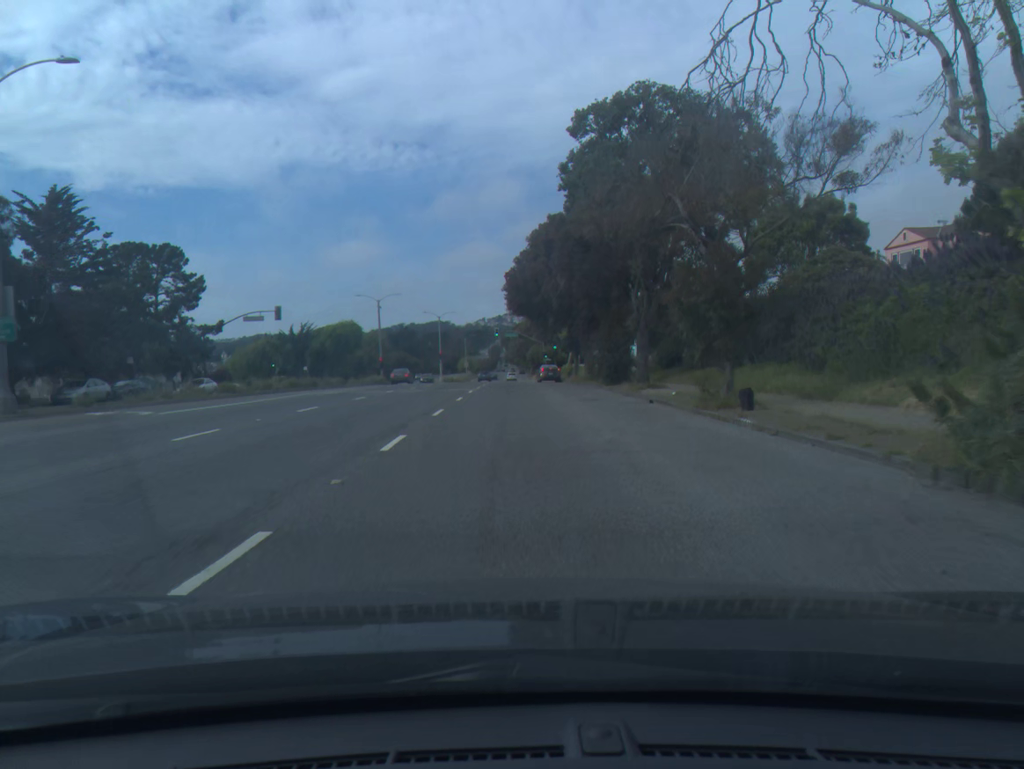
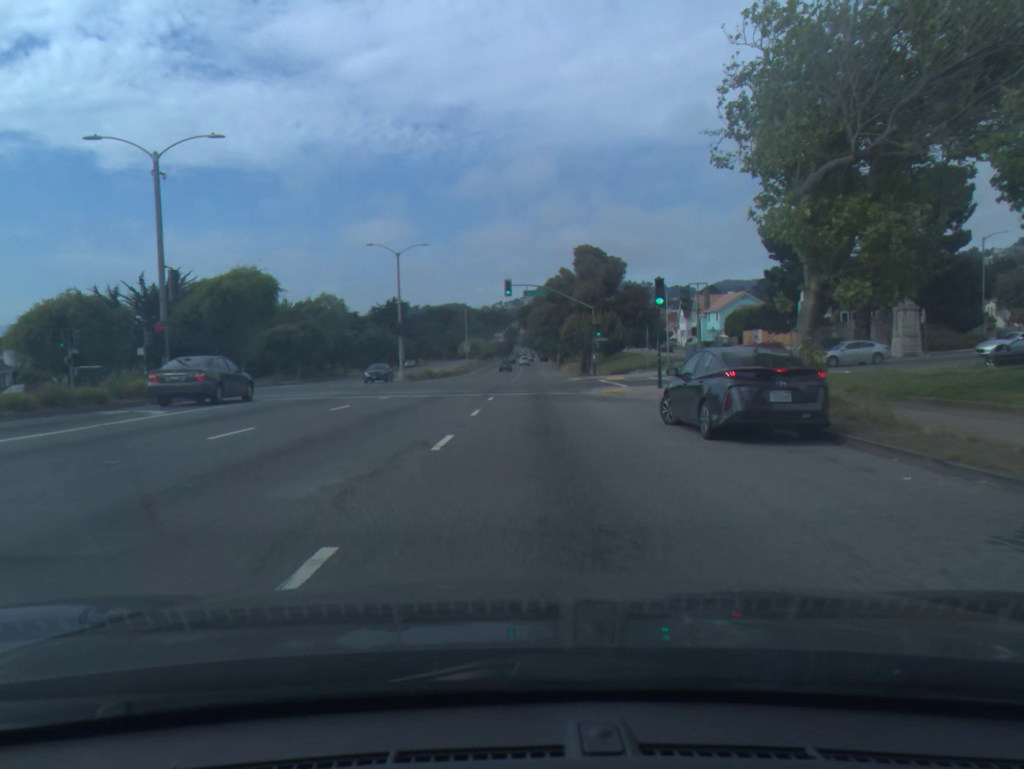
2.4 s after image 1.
(-1.0, +51.8) m; -1°
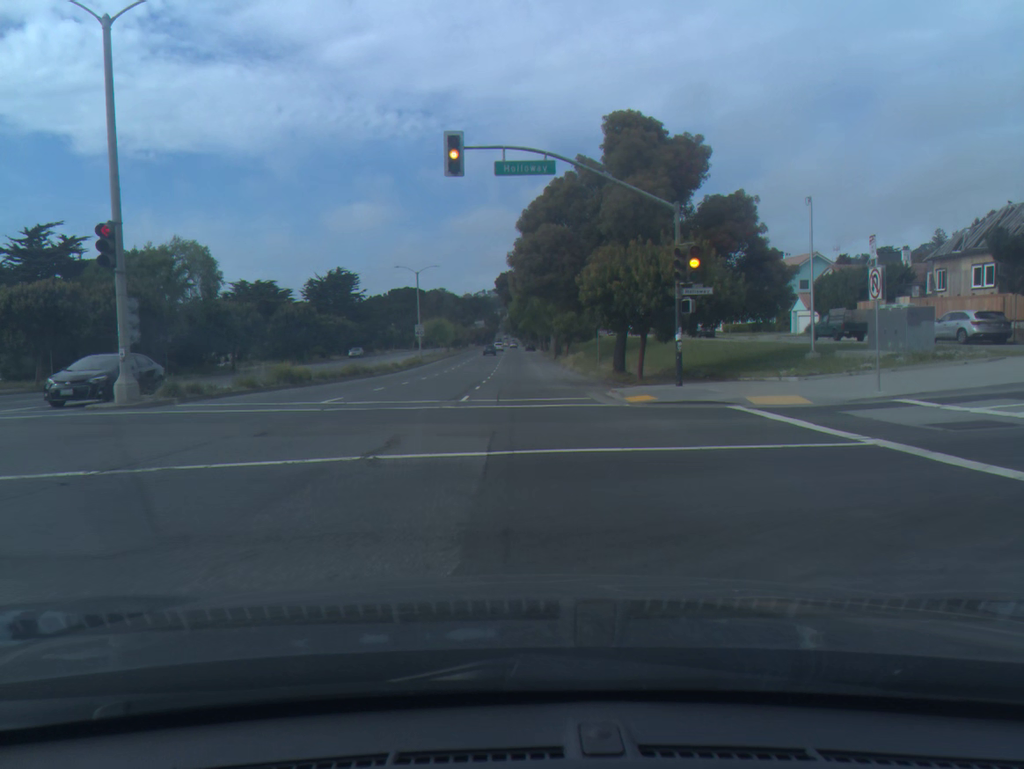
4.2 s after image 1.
(+0.6, +37.9) m; +1°
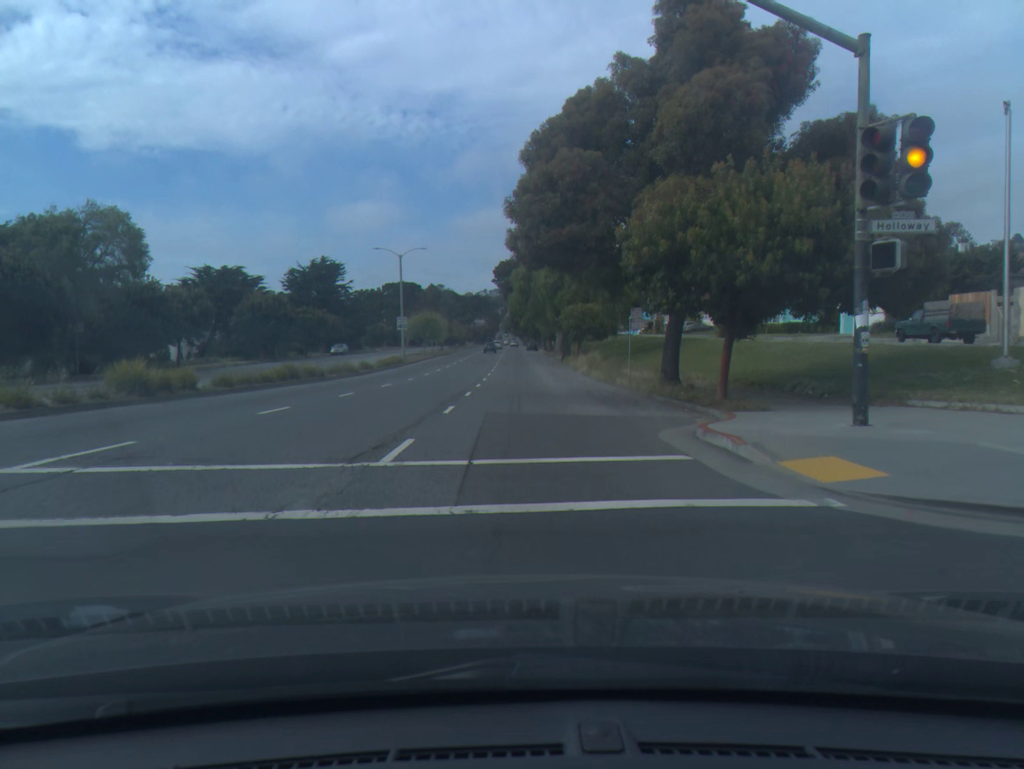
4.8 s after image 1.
(0.0, +12.7) m; 0°
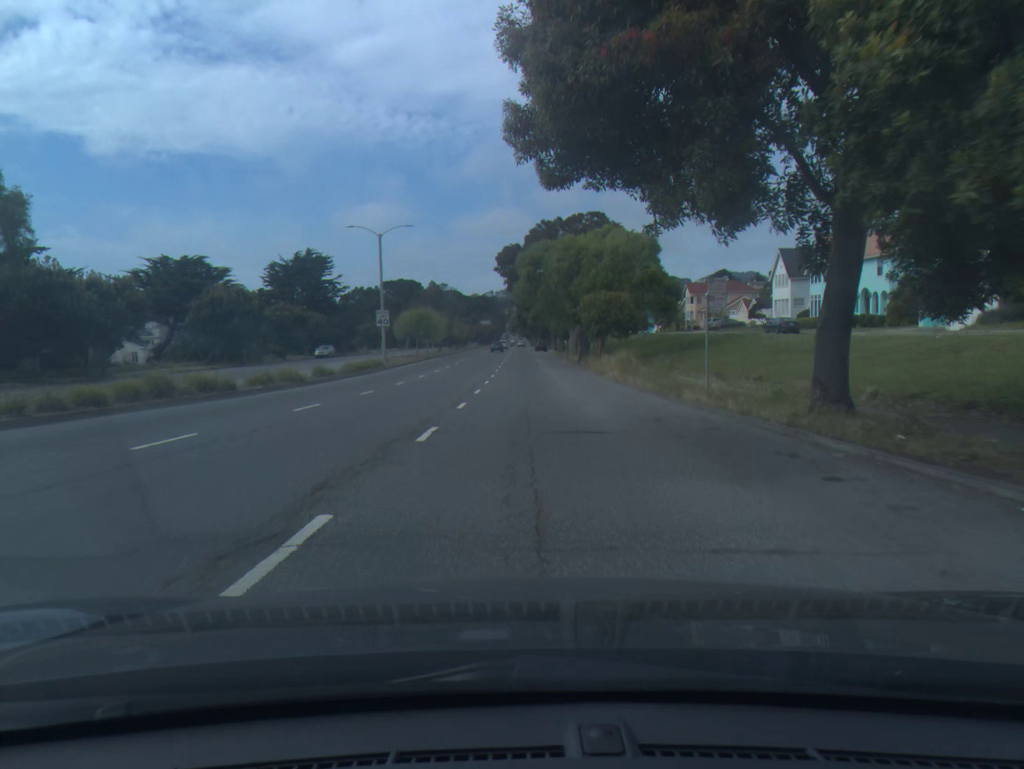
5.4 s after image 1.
(0.0, +12.7) m; 0°
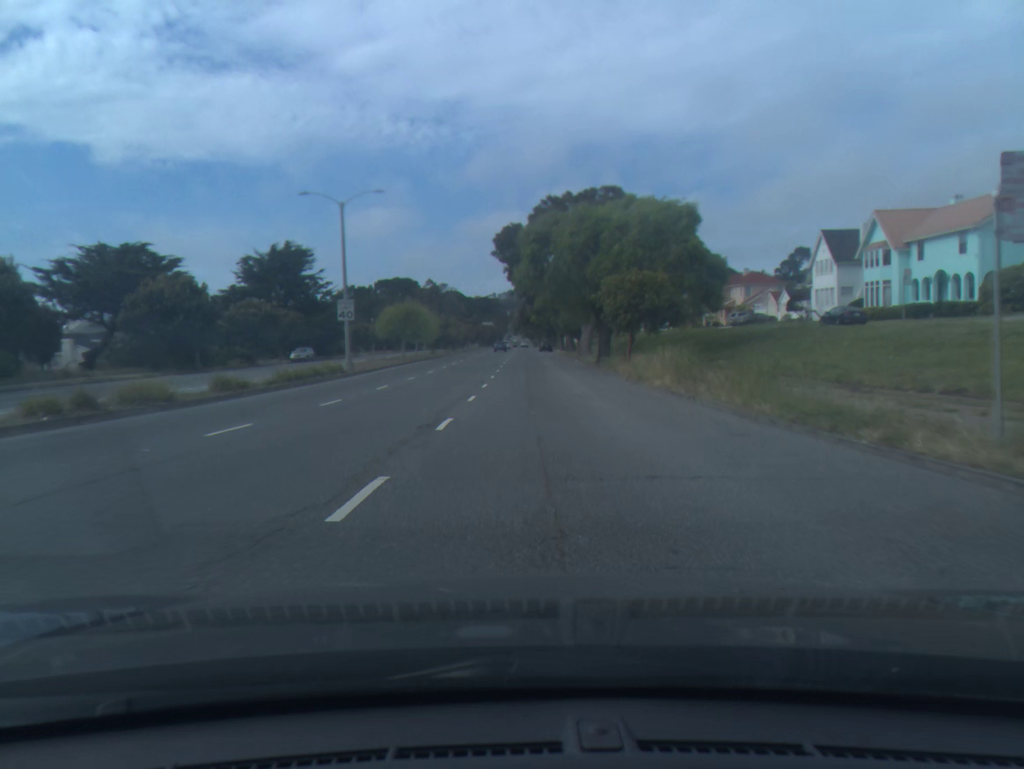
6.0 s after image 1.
(0.0, +12.7) m; 0°
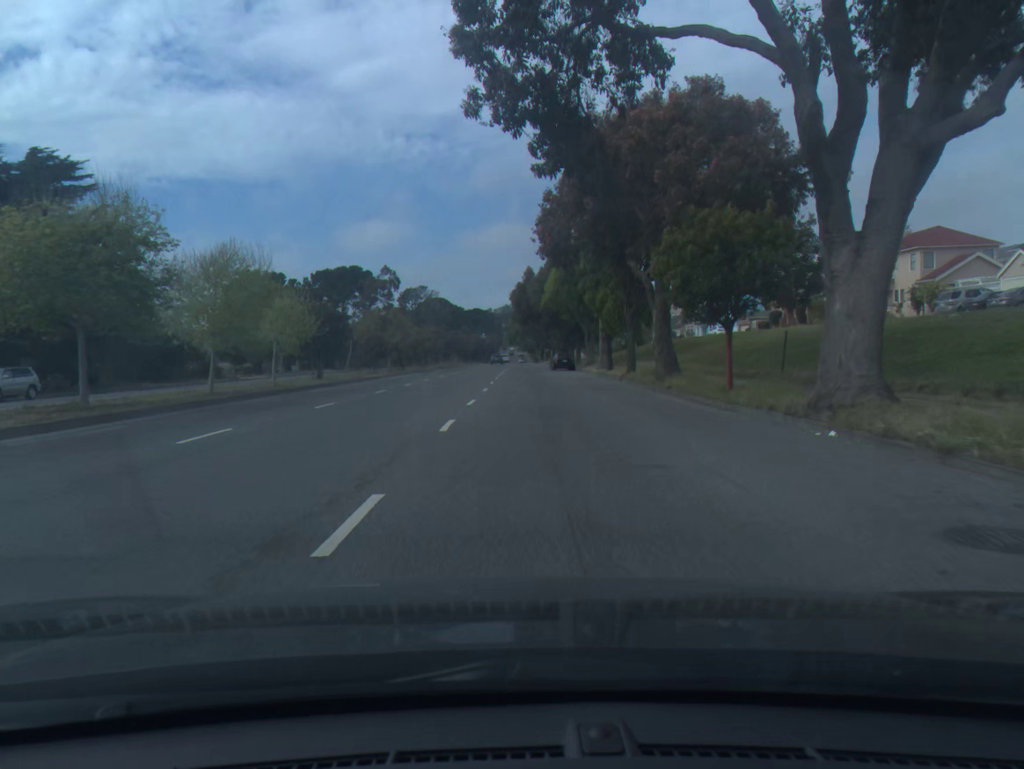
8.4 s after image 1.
(+0.1, +52.3) m; 0°
